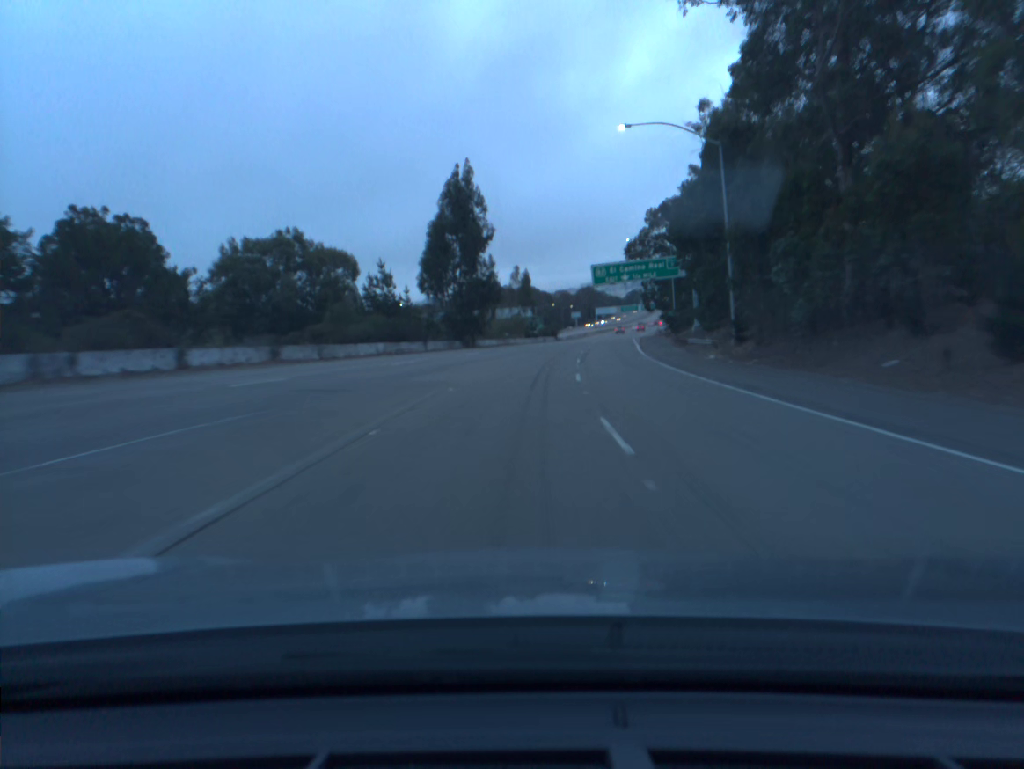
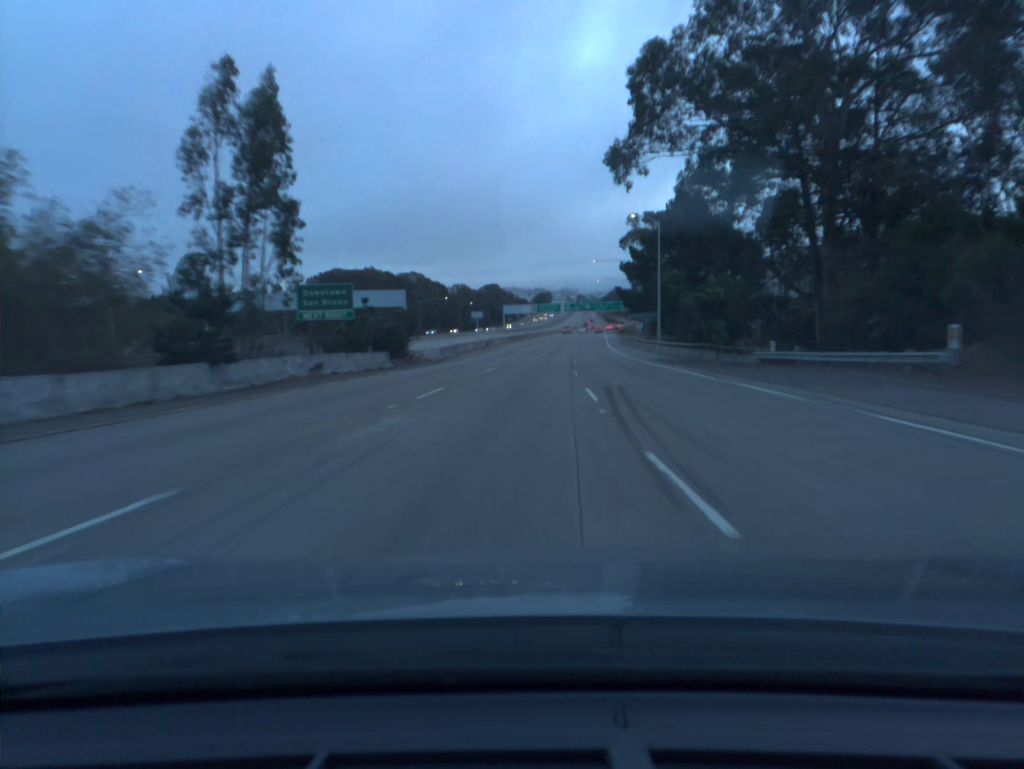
(+6.3, +91.6) m; +7°
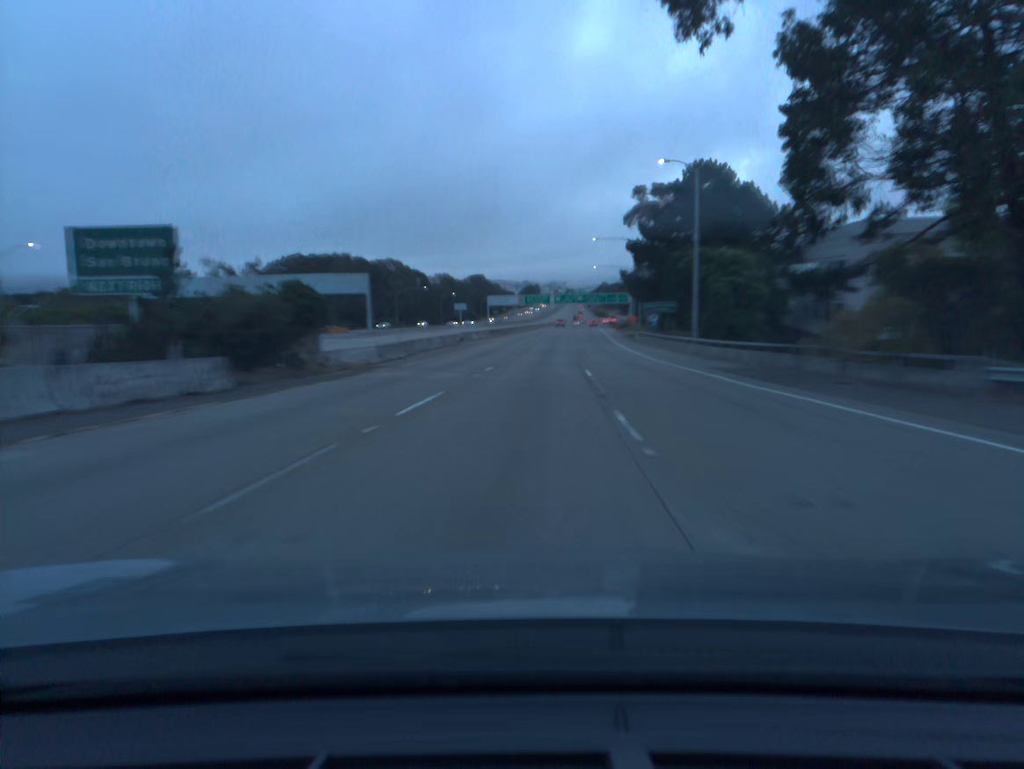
(+0.2, +19.1) m; +1°
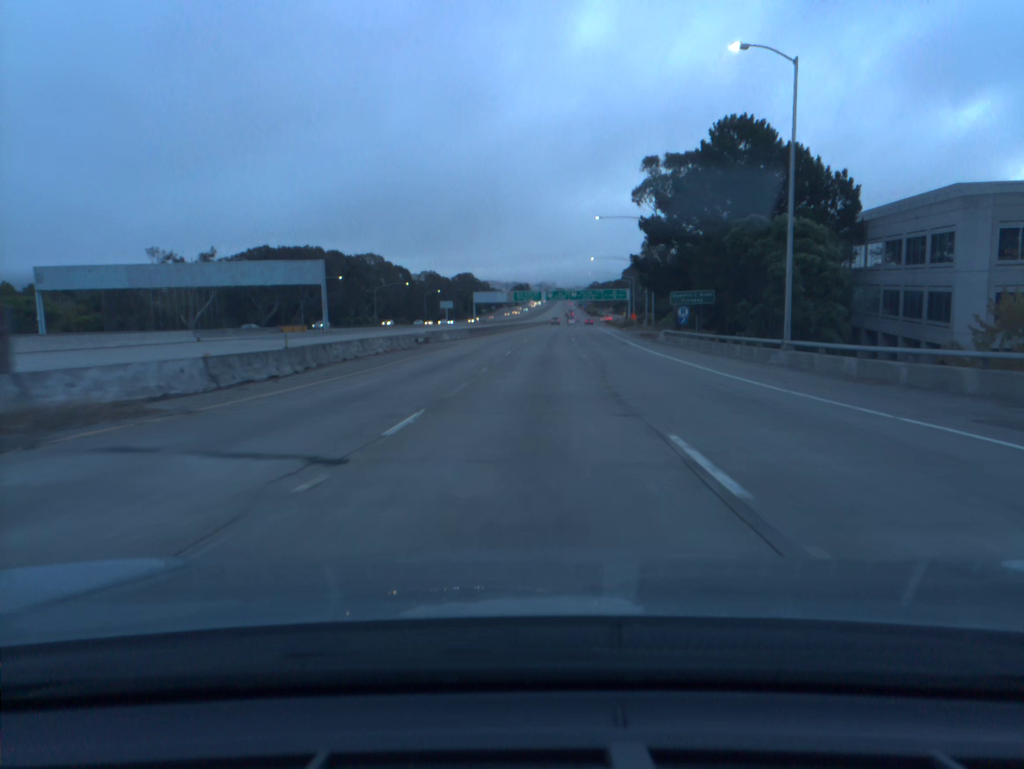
(+0.1, +19.3) m; +1°
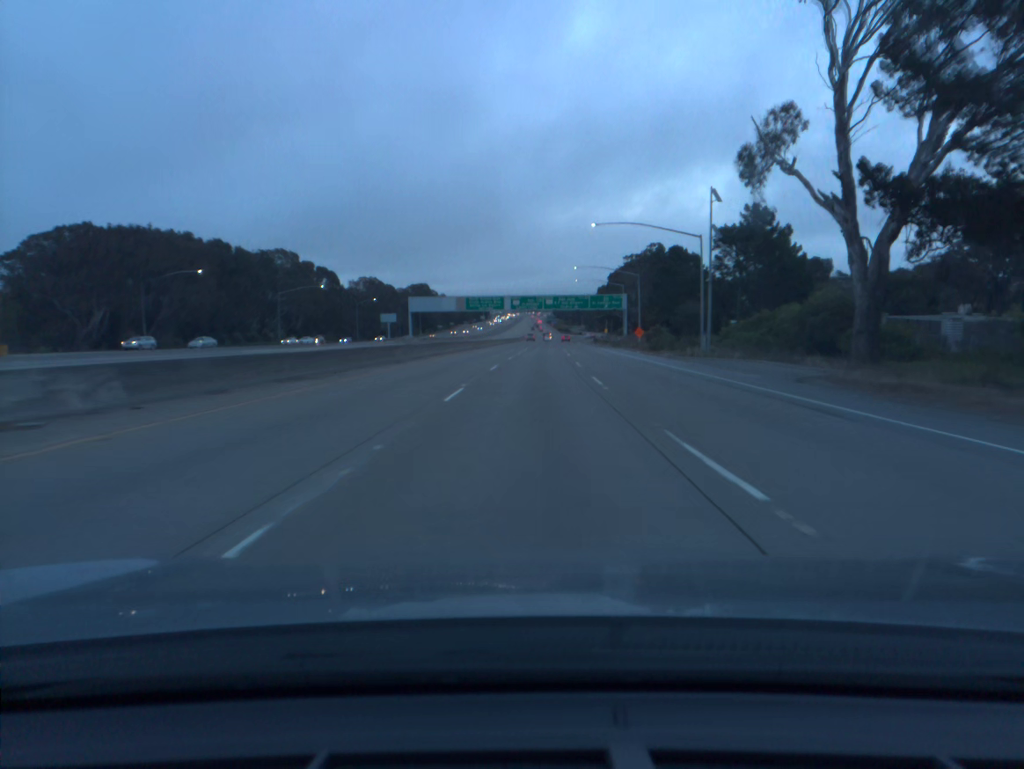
(+1.3, +58.6) m; +3°
